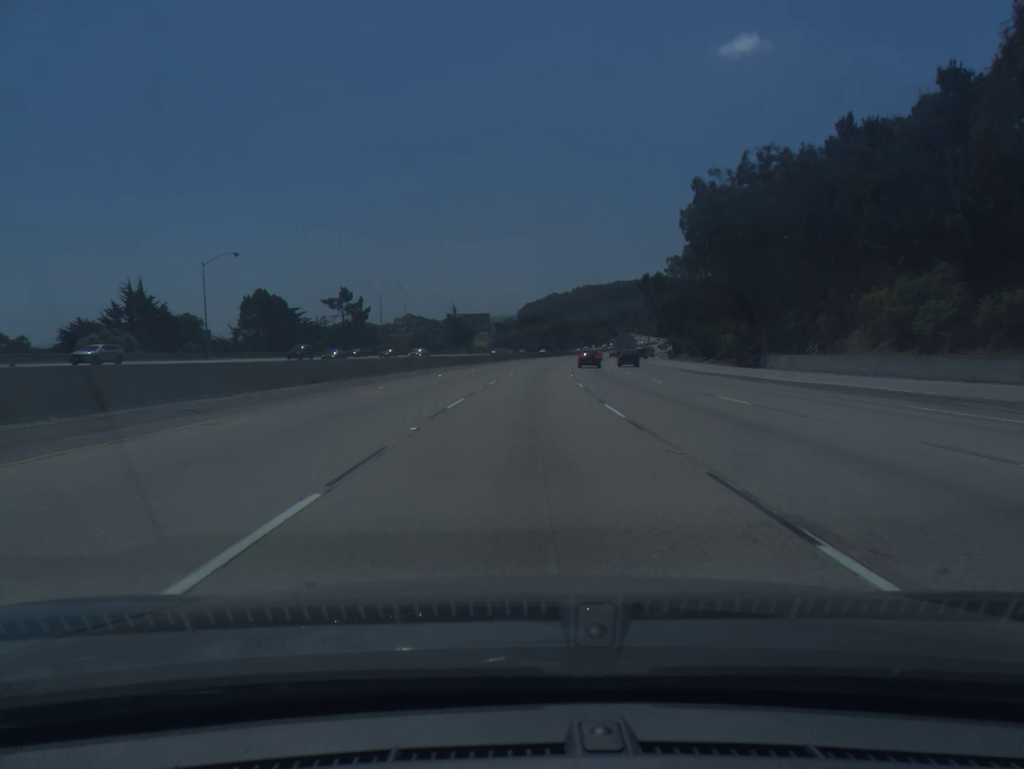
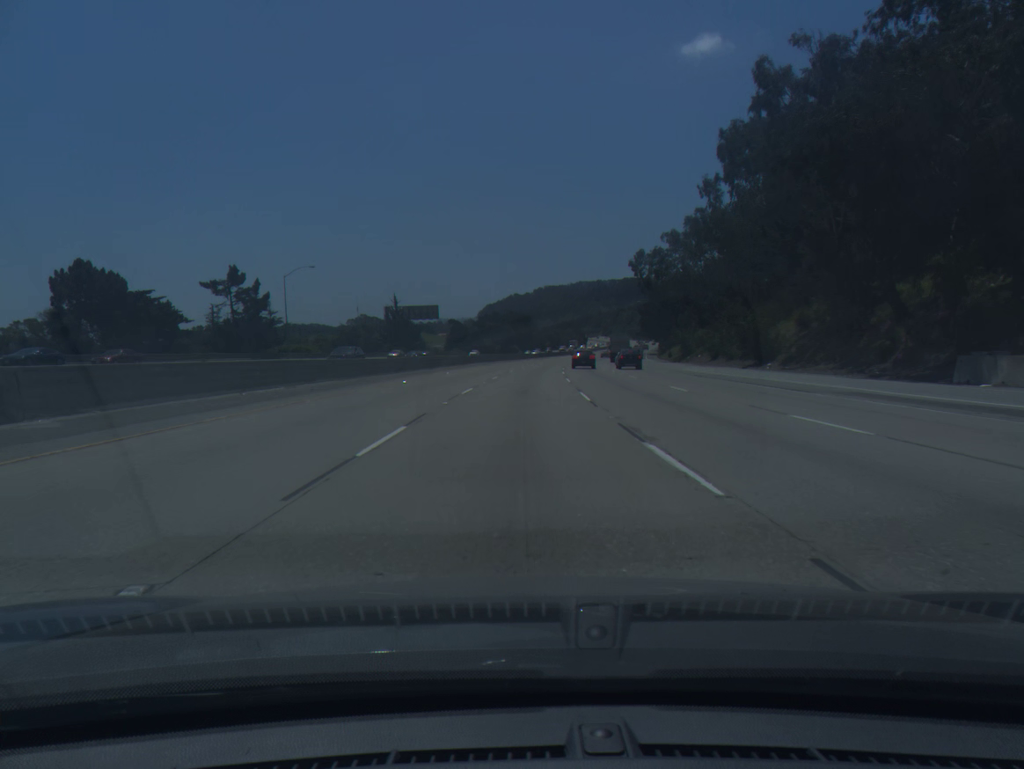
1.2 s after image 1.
(+0.9, +37.1) m; +3°
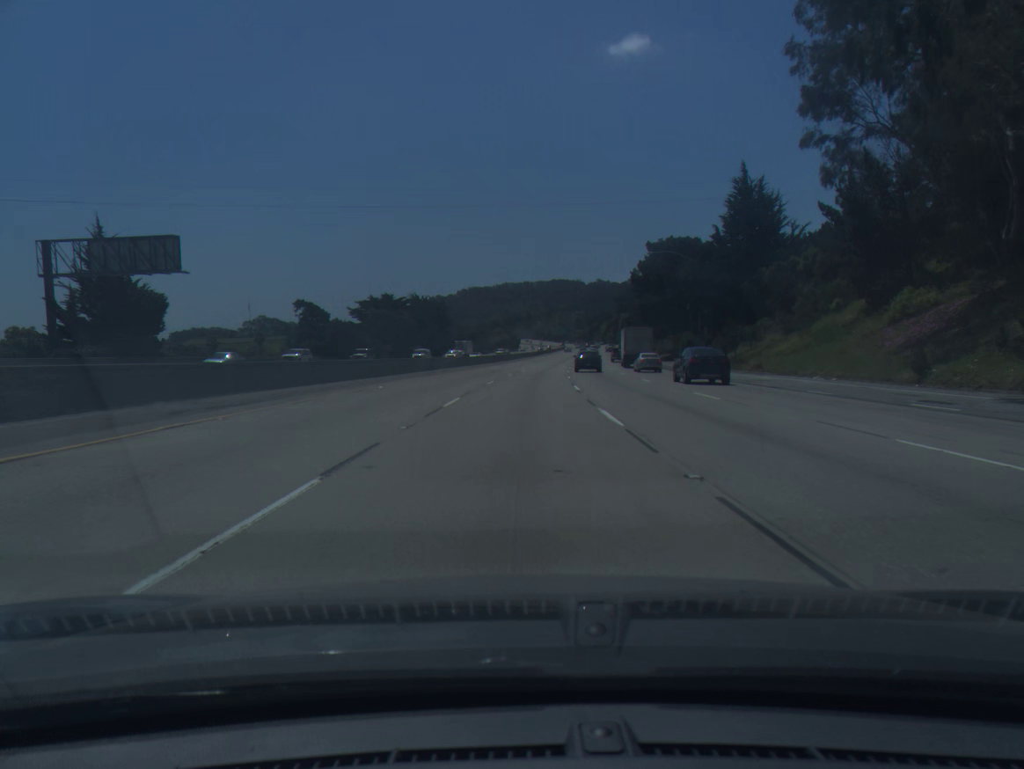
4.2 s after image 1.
(+4.2, +92.5) m; +5°
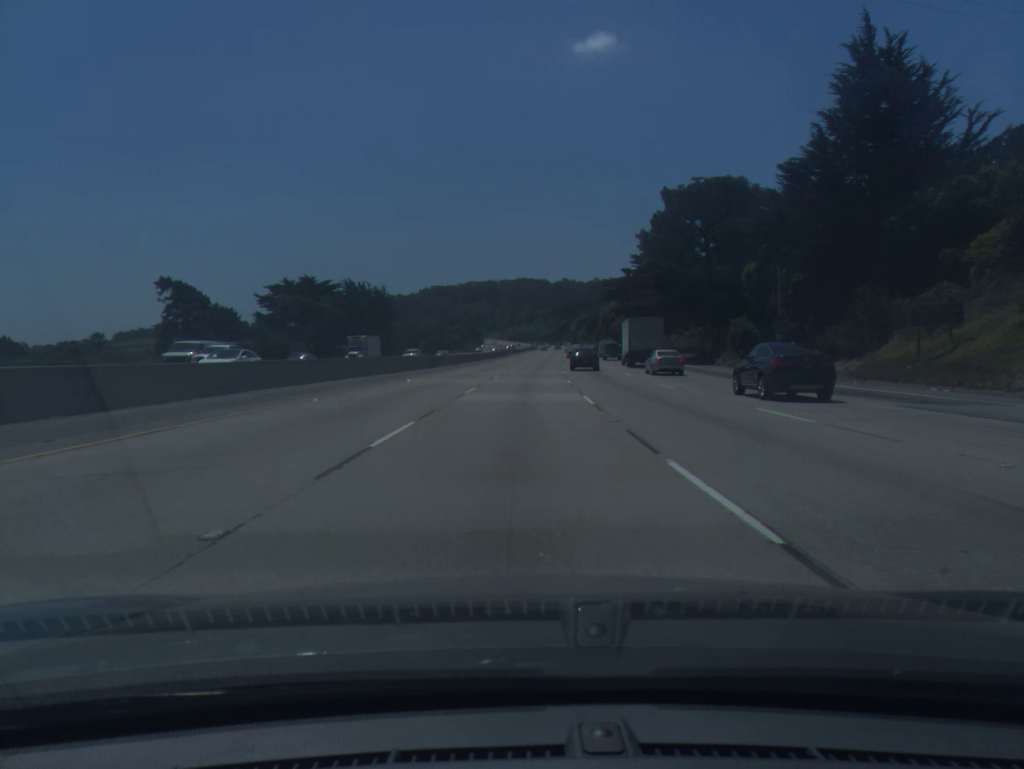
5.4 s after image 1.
(+0.8, +37.1) m; +3°
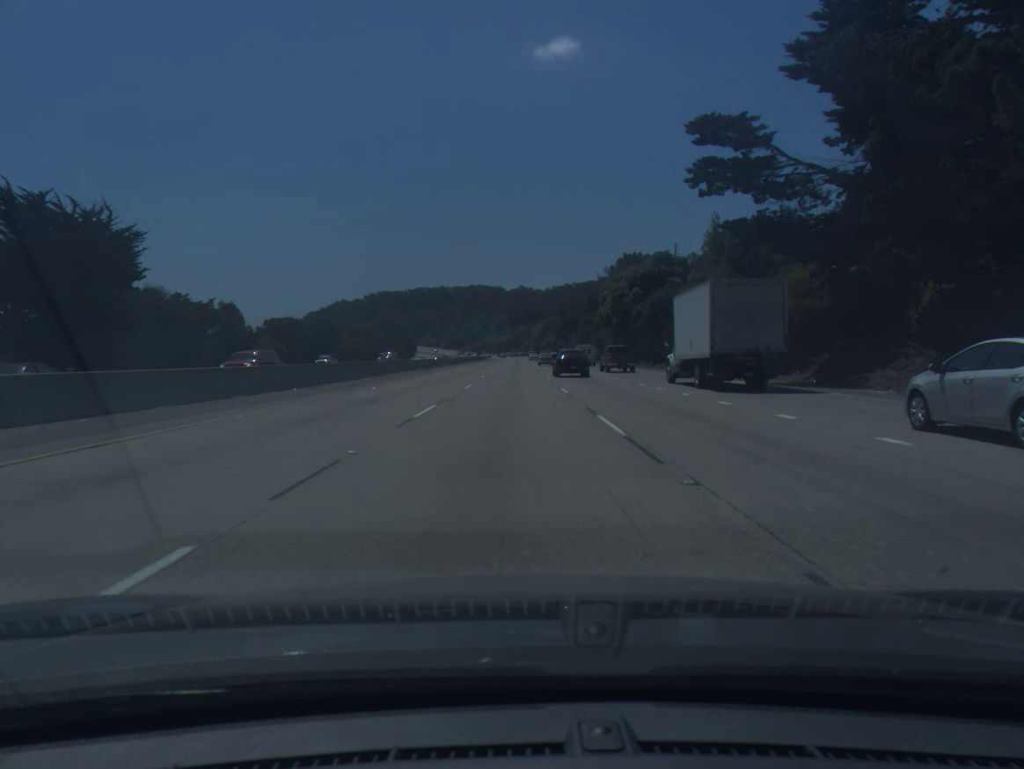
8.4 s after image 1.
(+3.7, +92.3) m; +3°
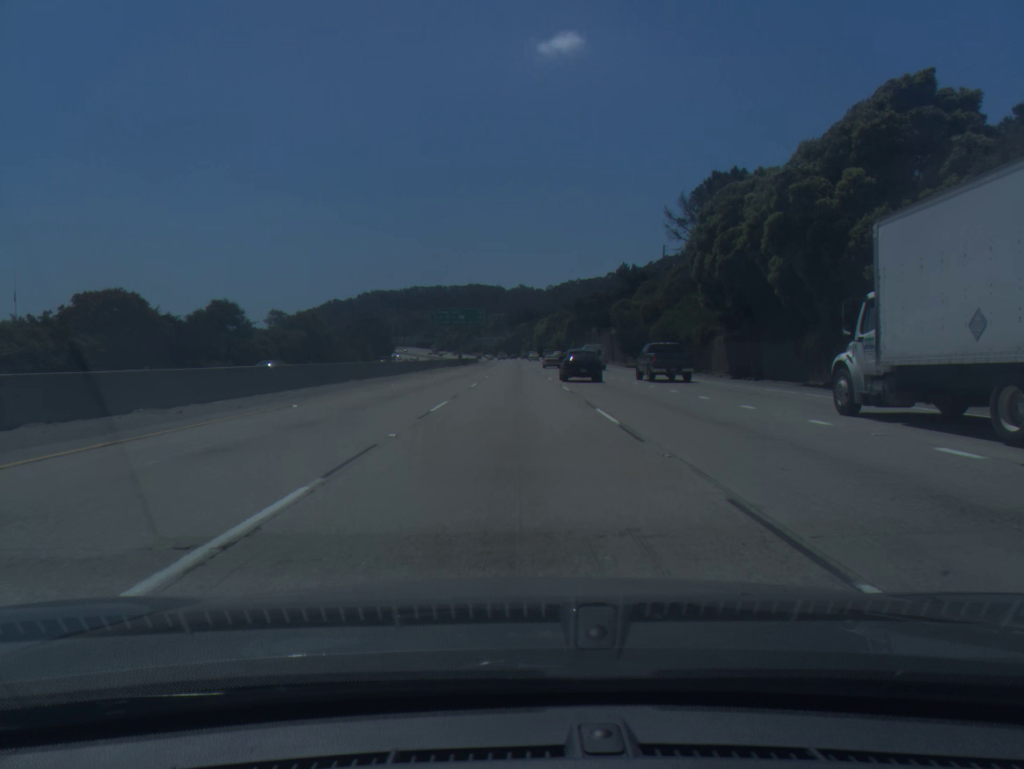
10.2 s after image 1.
(-0.2, +55.0) m; 0°
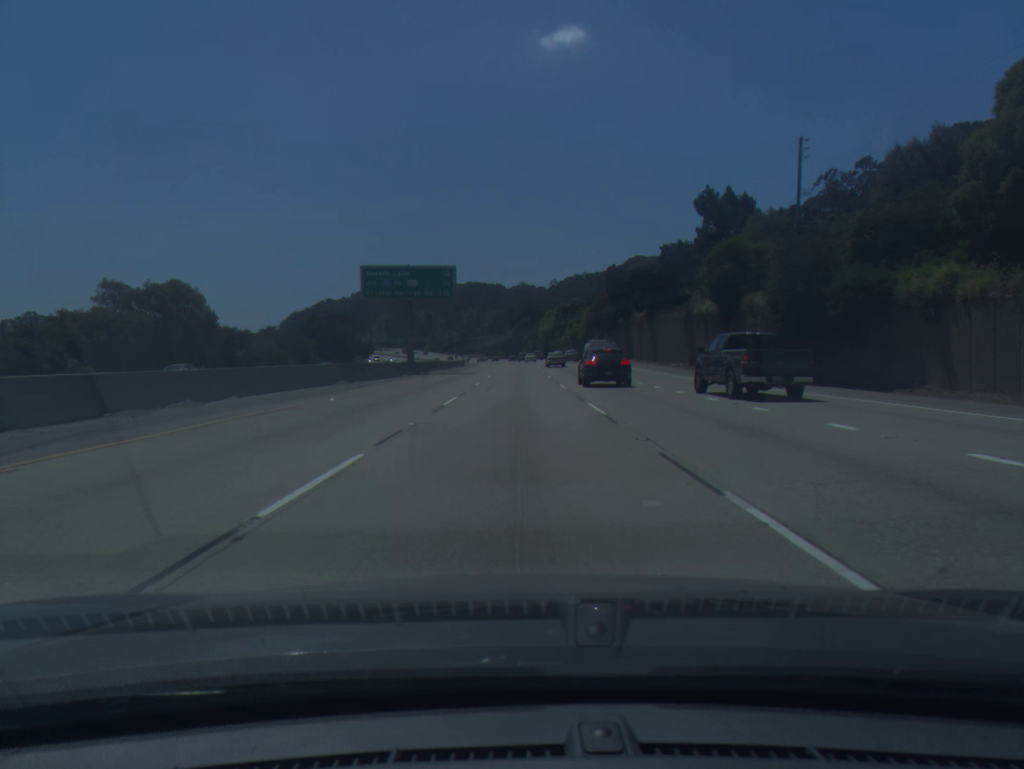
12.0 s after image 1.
(+0.1, +54.9) m; 0°
